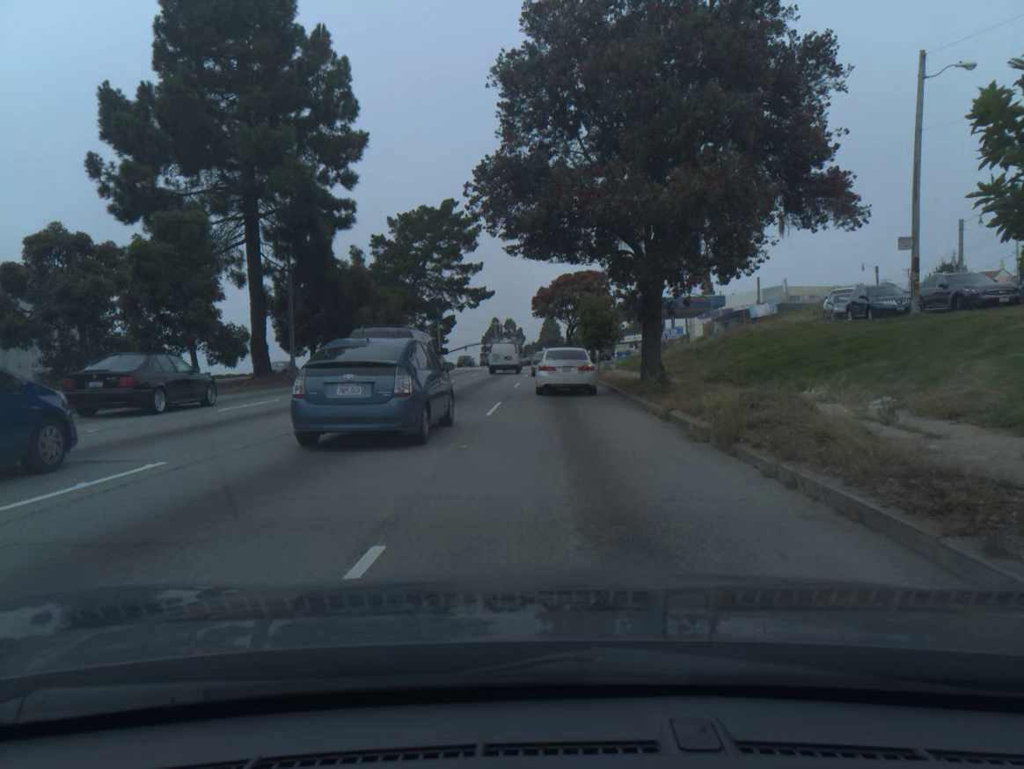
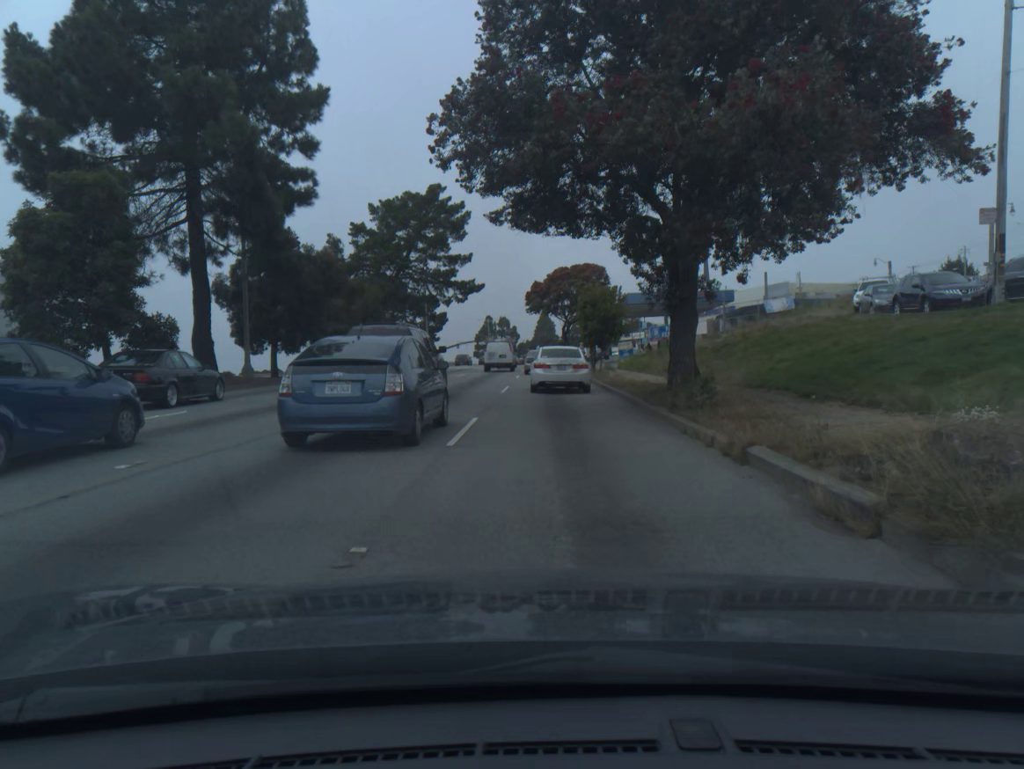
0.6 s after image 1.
(0.0, +5.5) m; 0°
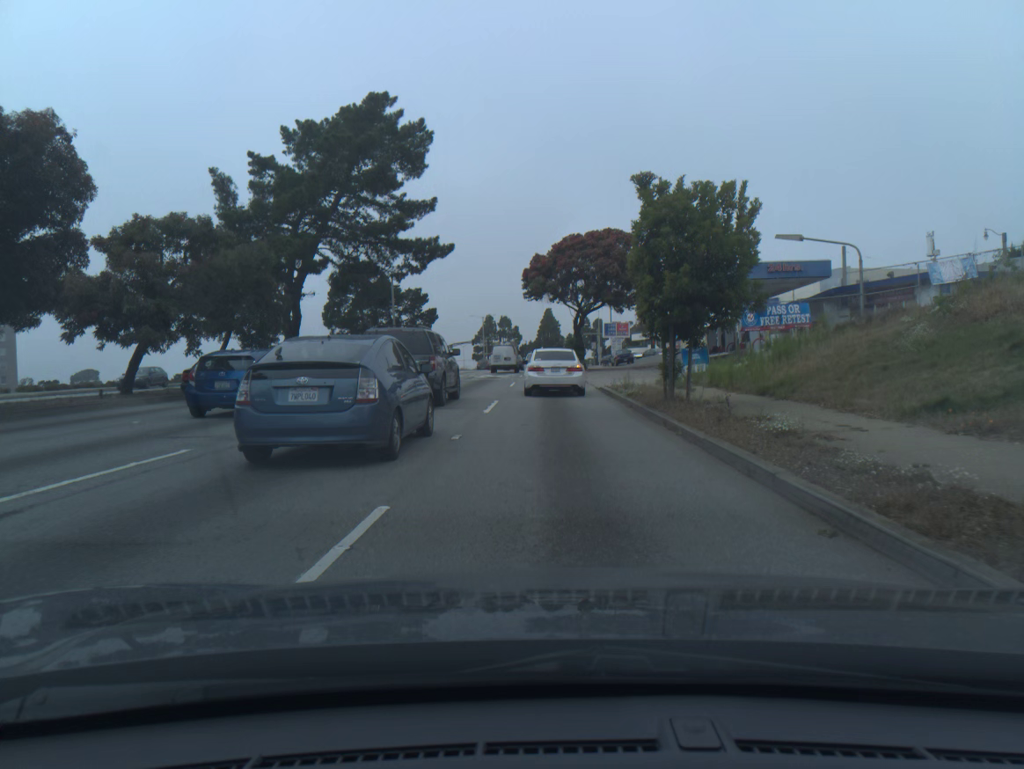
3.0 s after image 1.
(+0.1, +22.5) m; 0°
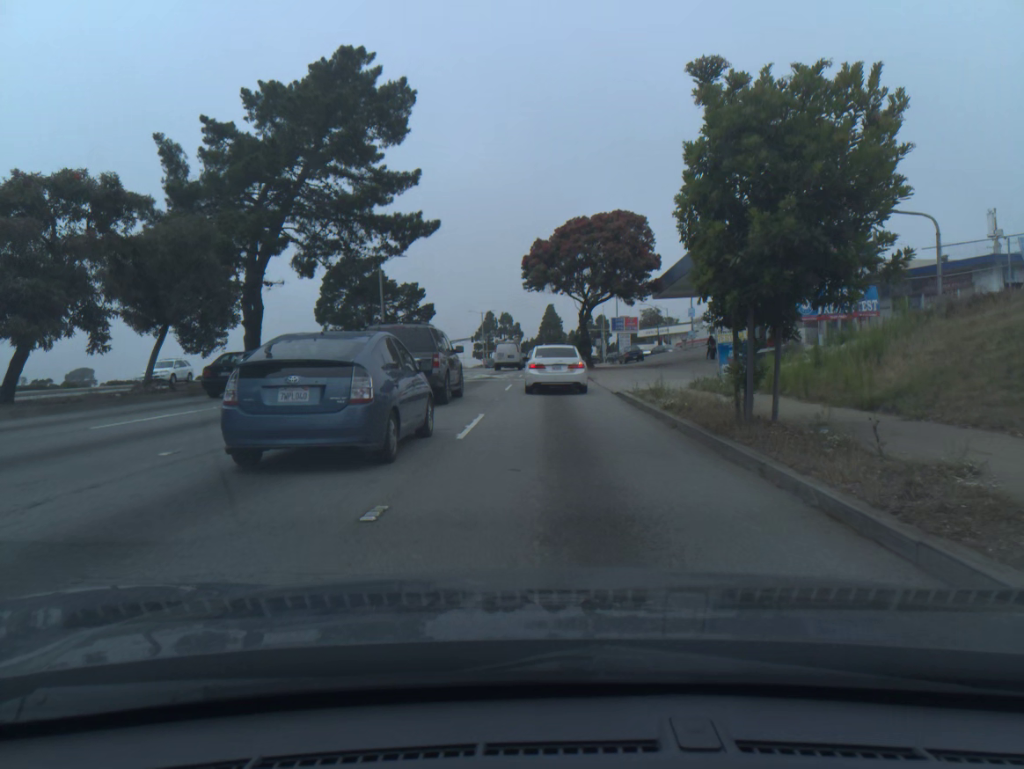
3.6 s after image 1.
(0.0, +5.7) m; 0°
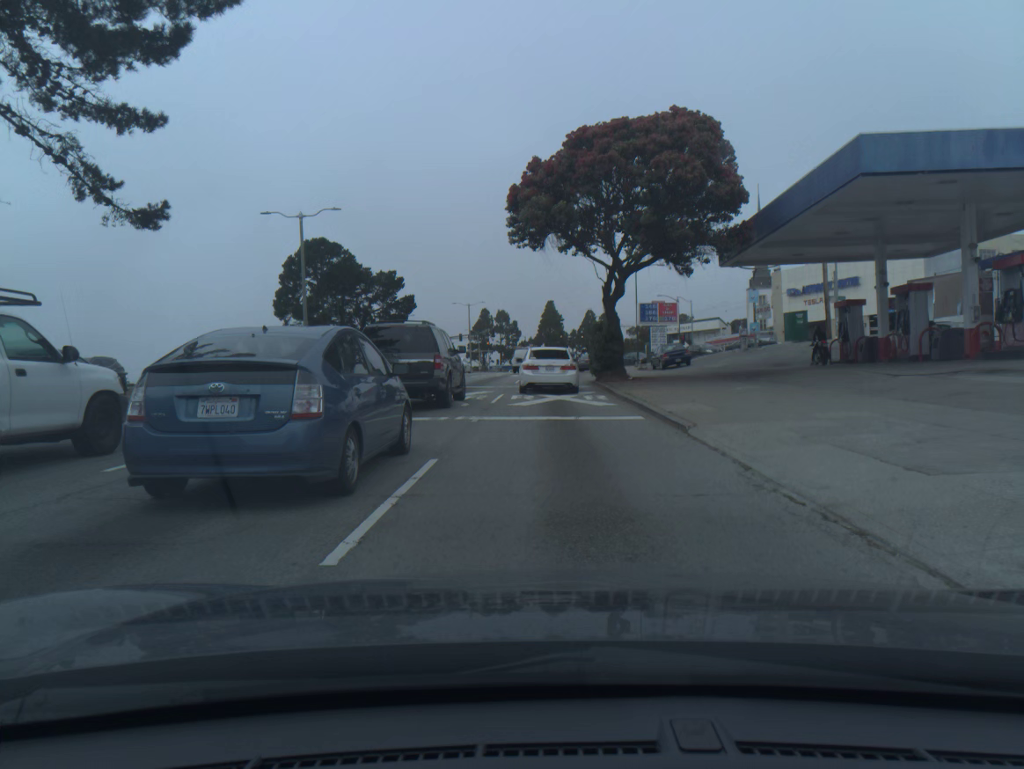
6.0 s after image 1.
(0.0, +21.3) m; 0°
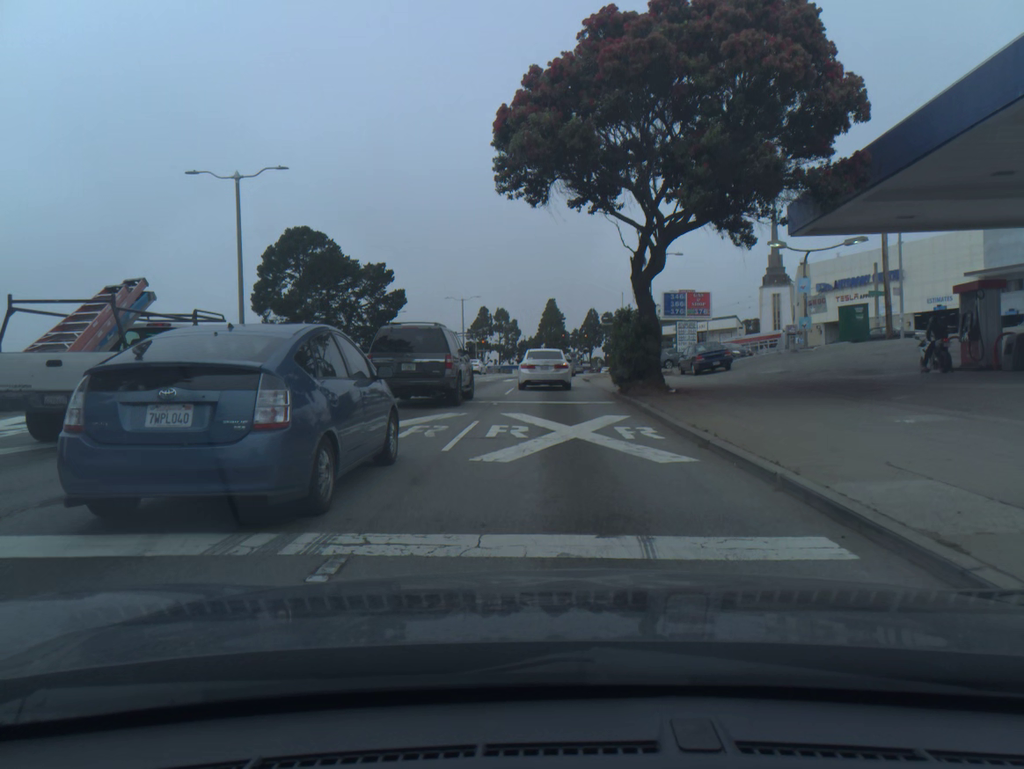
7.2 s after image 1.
(0.0, +9.6) m; 0°
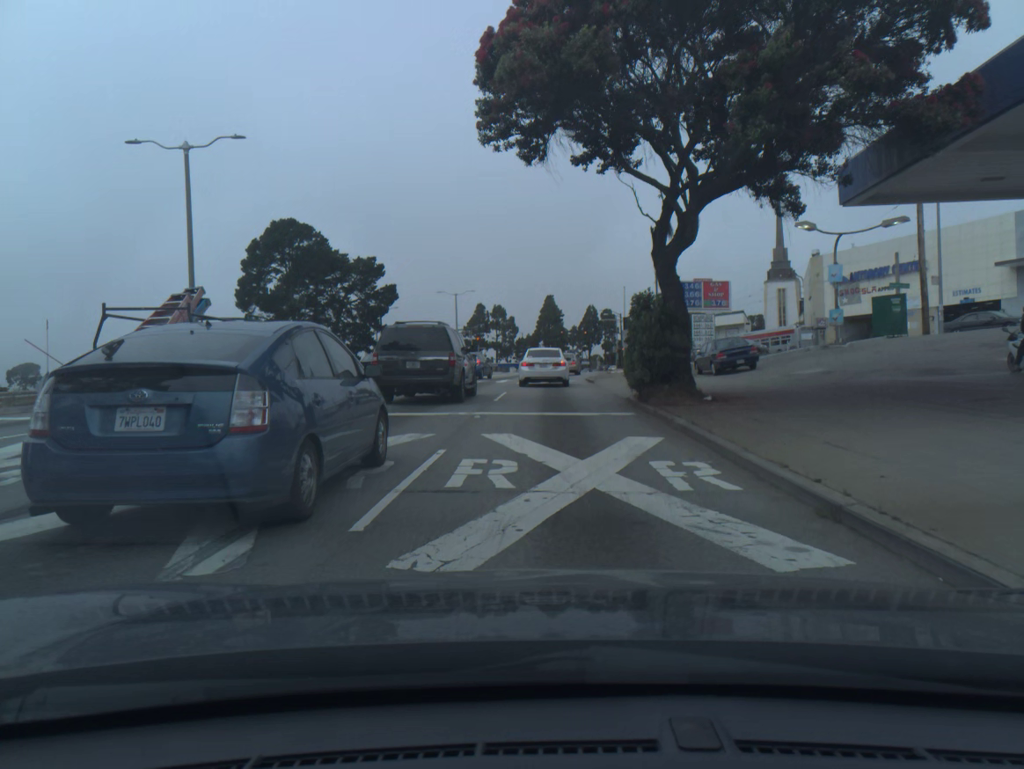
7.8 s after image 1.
(0.0, +4.6) m; 0°
